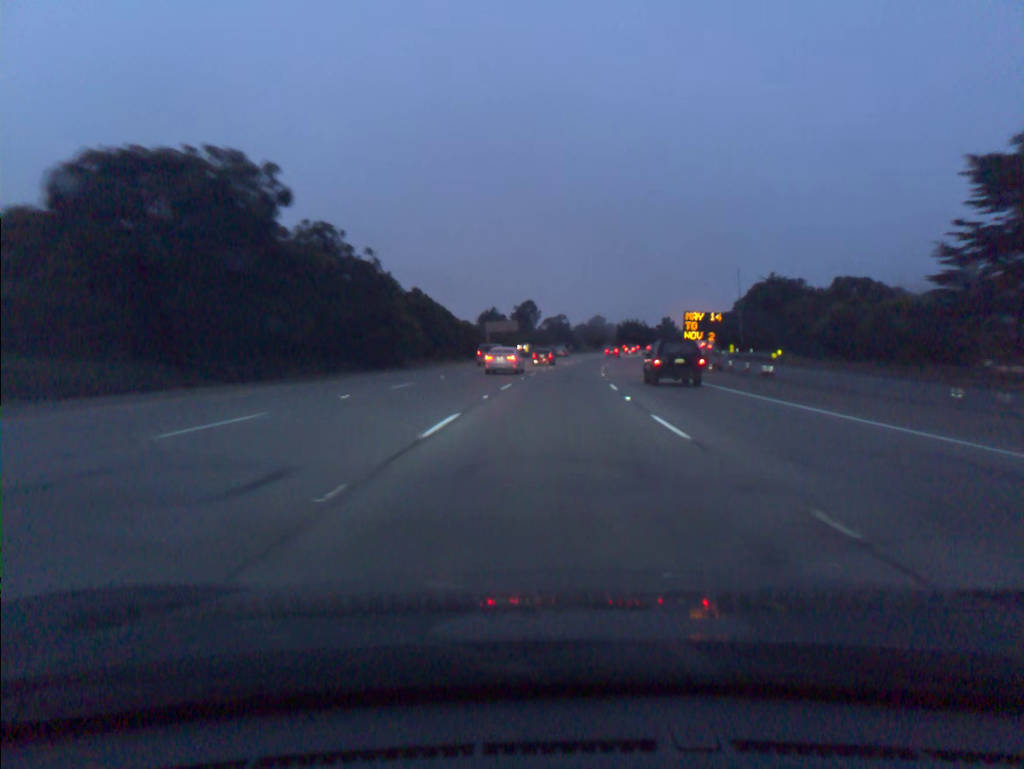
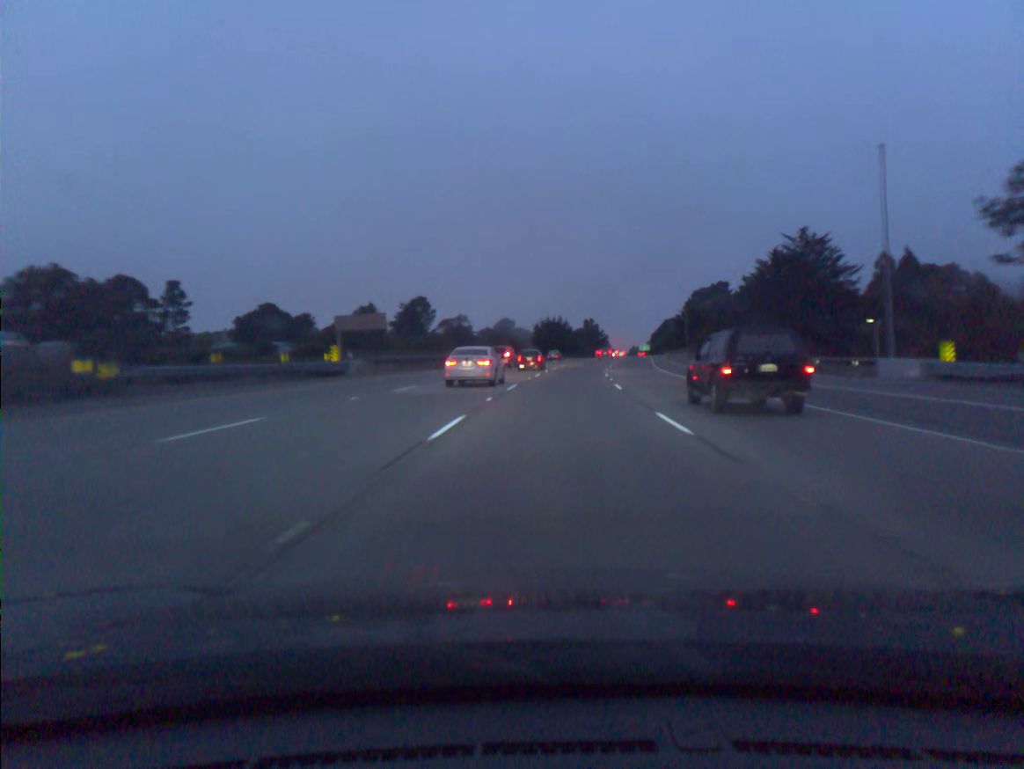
(+4.1, +72.2) m; +7°
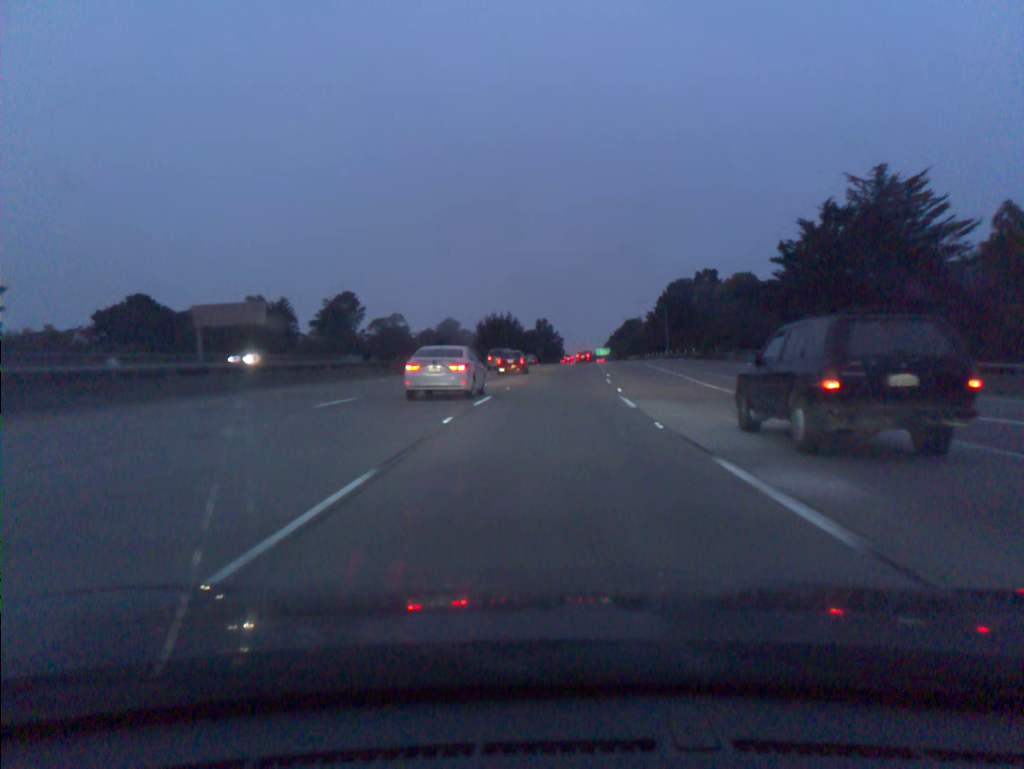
(+1.2, +36.1) m; +4°
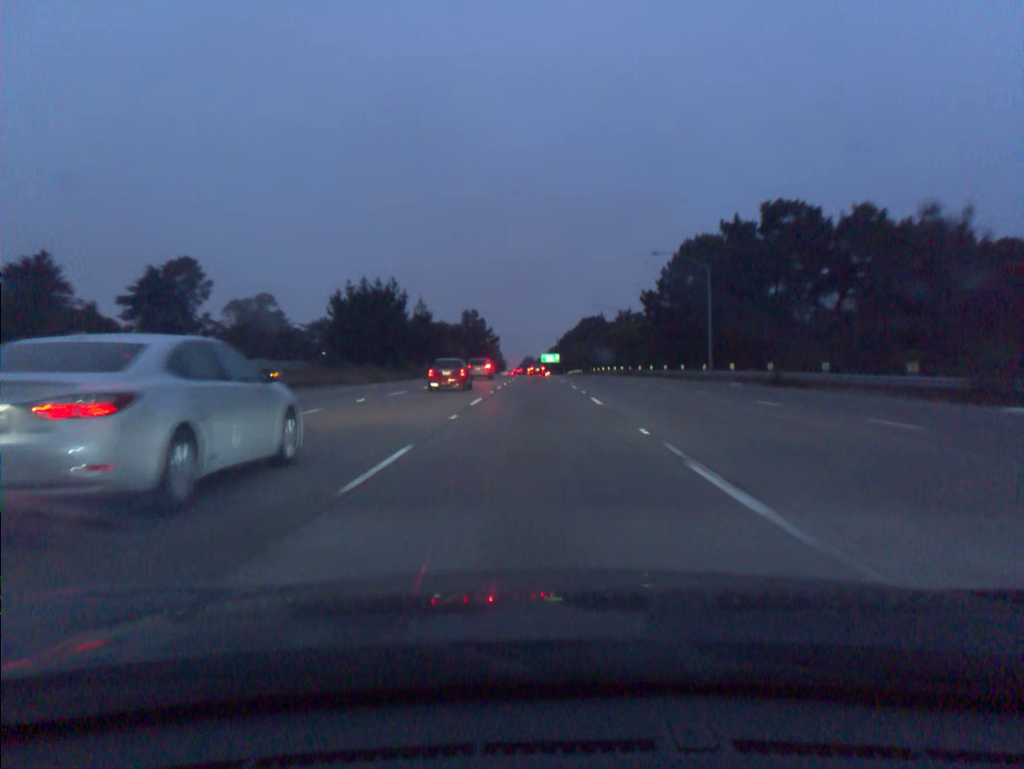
(+3.5, +72.7) m; +4°
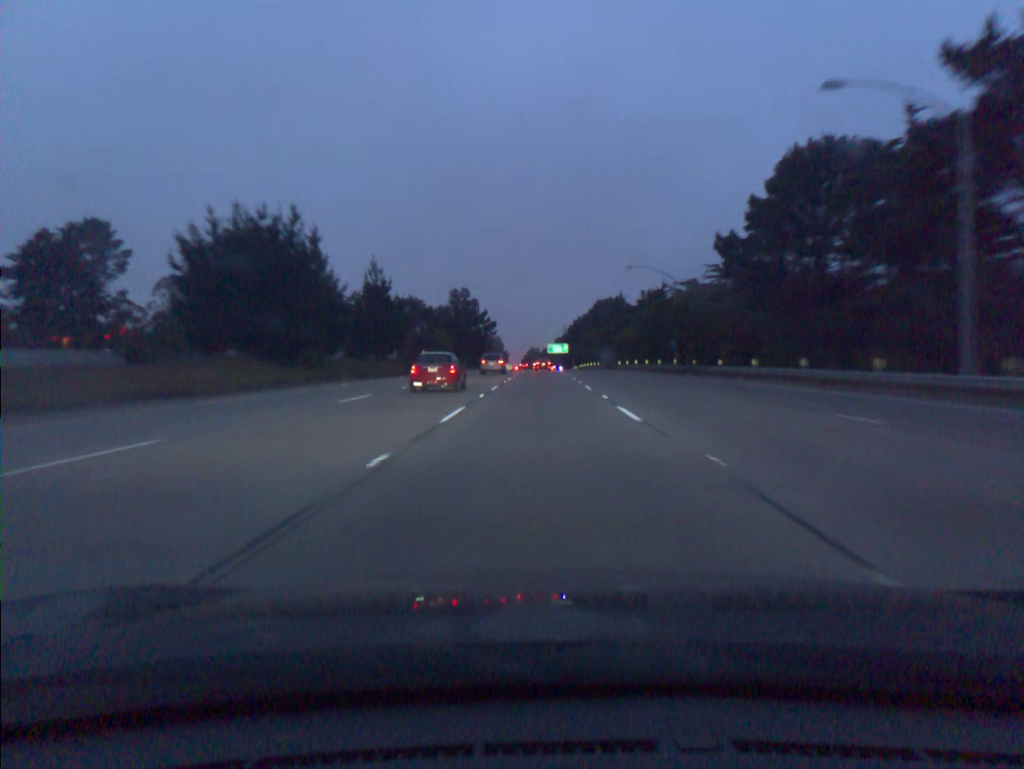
(-0.2, +36.7) m; 0°
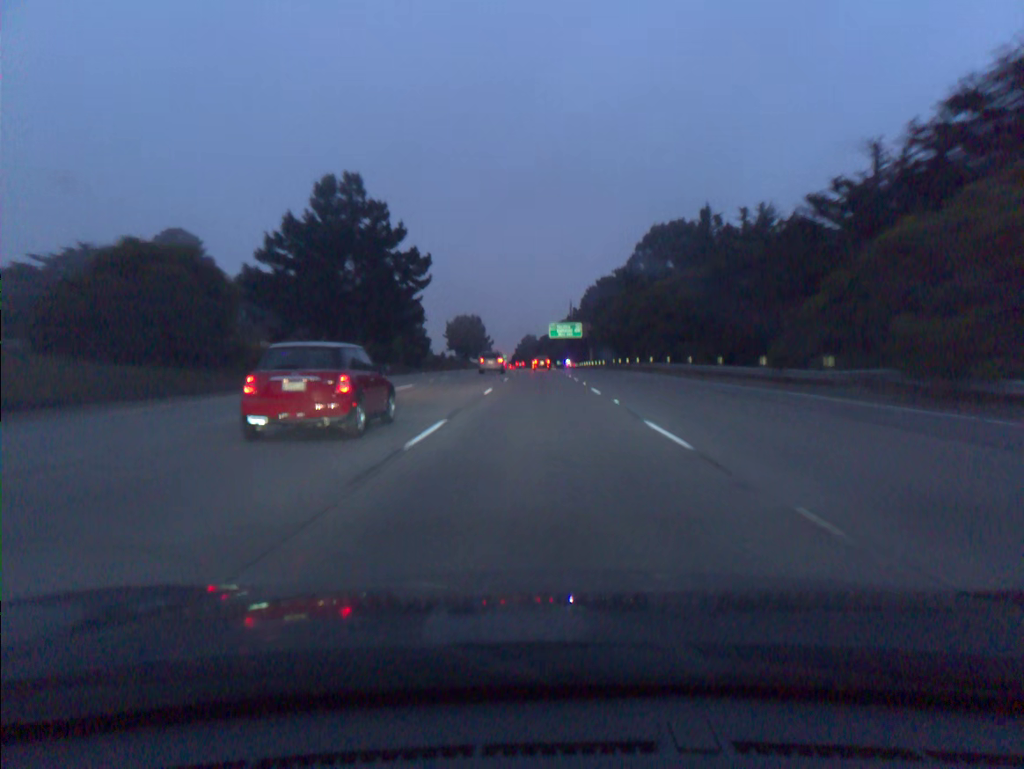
(+0.1, +92.1) m; 0°
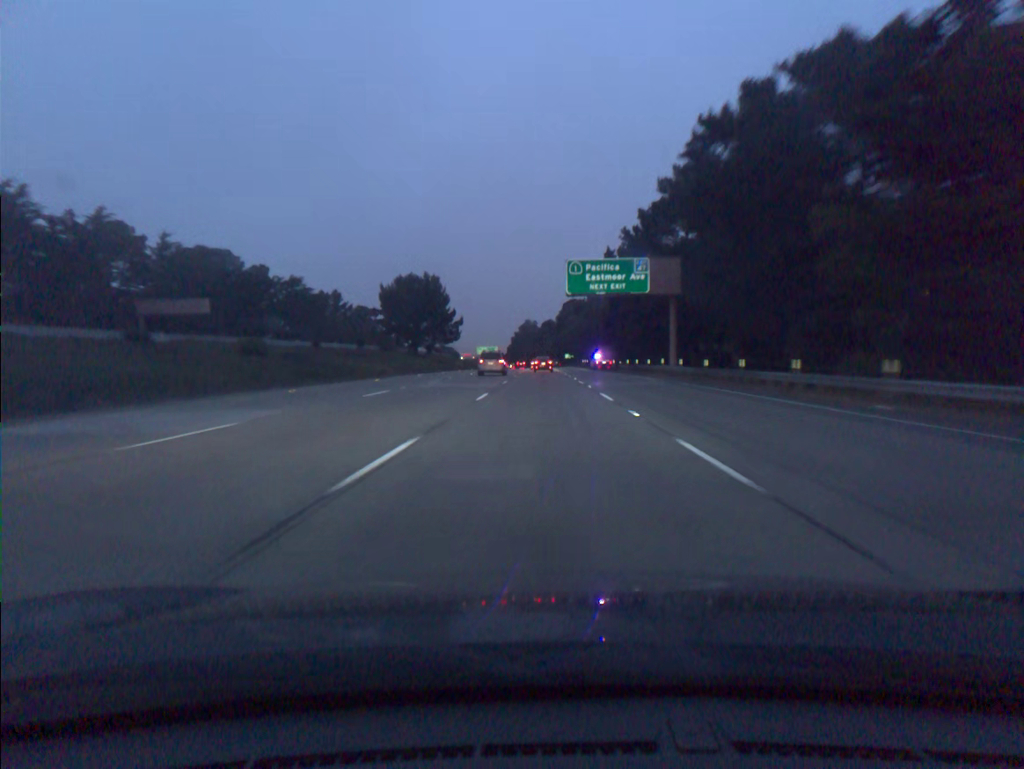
(-0.1, +90.9) m; 0°
